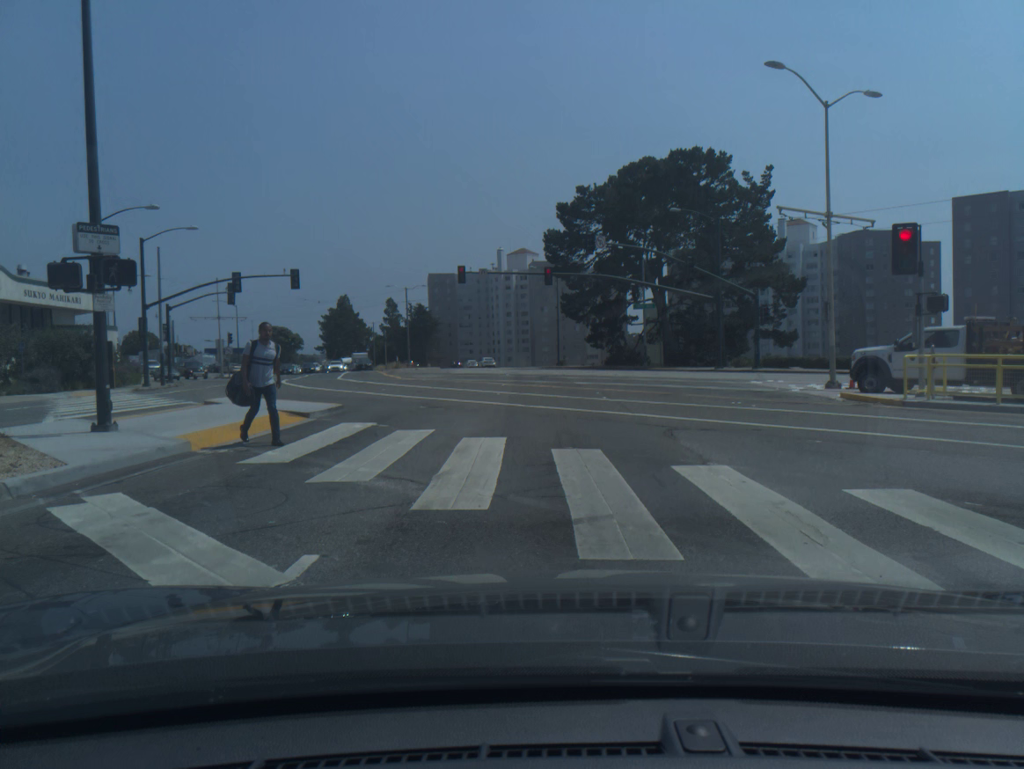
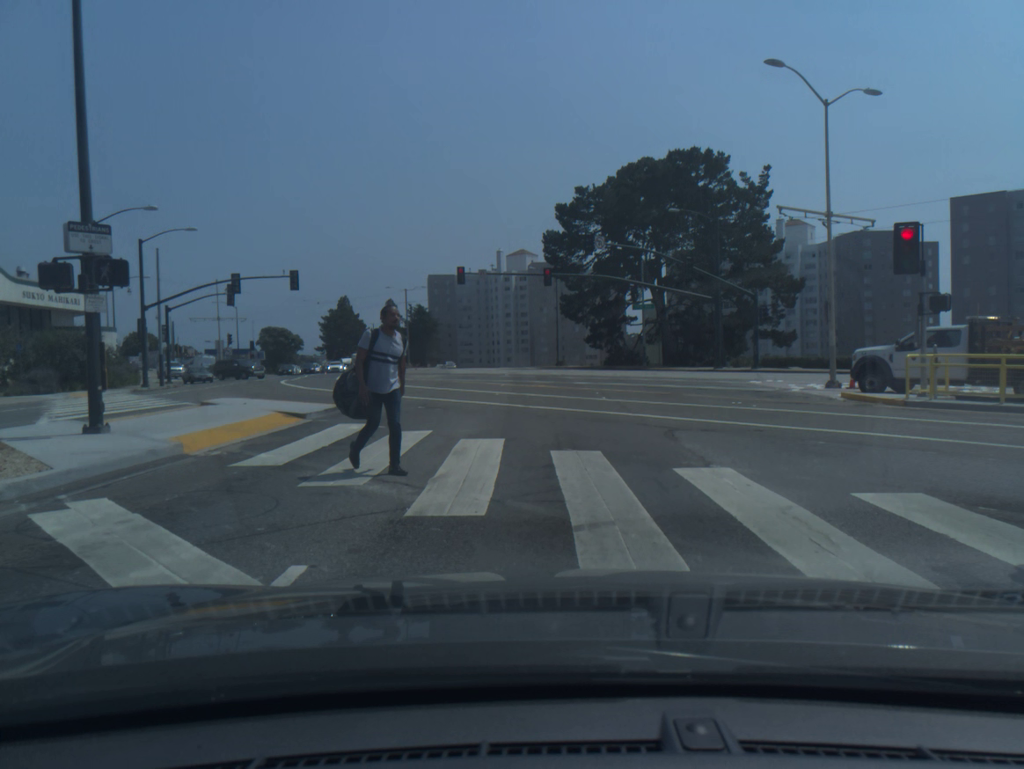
(0.0, +0.3) m; 0°
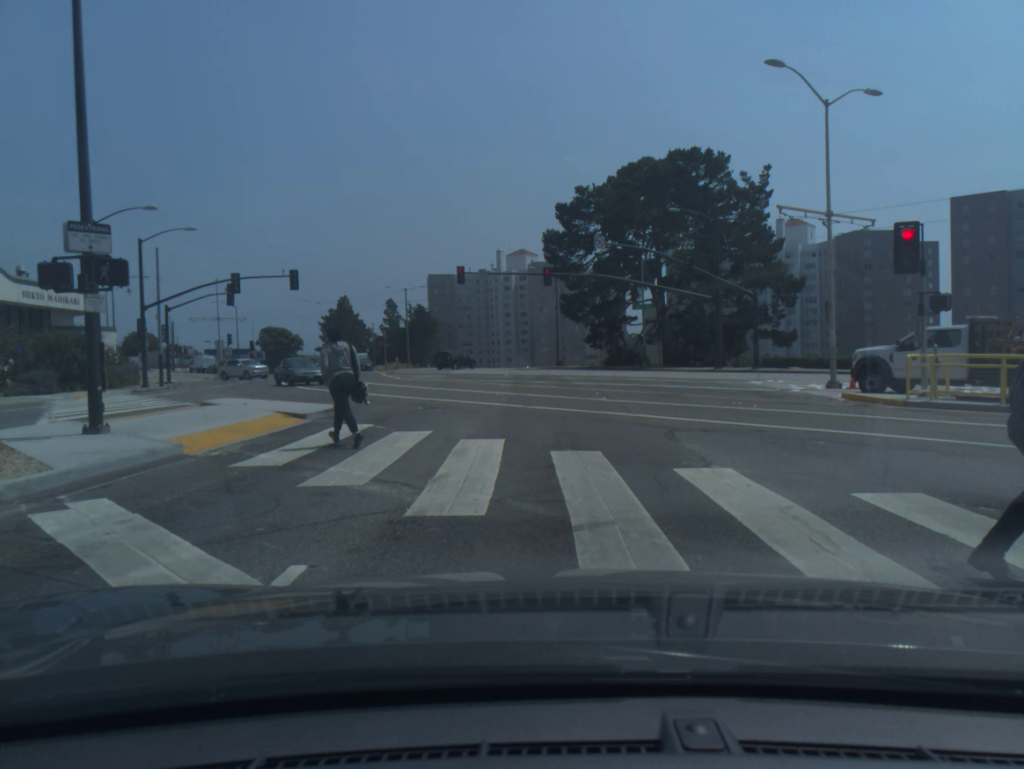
(0.0, 0.0) m; 0°
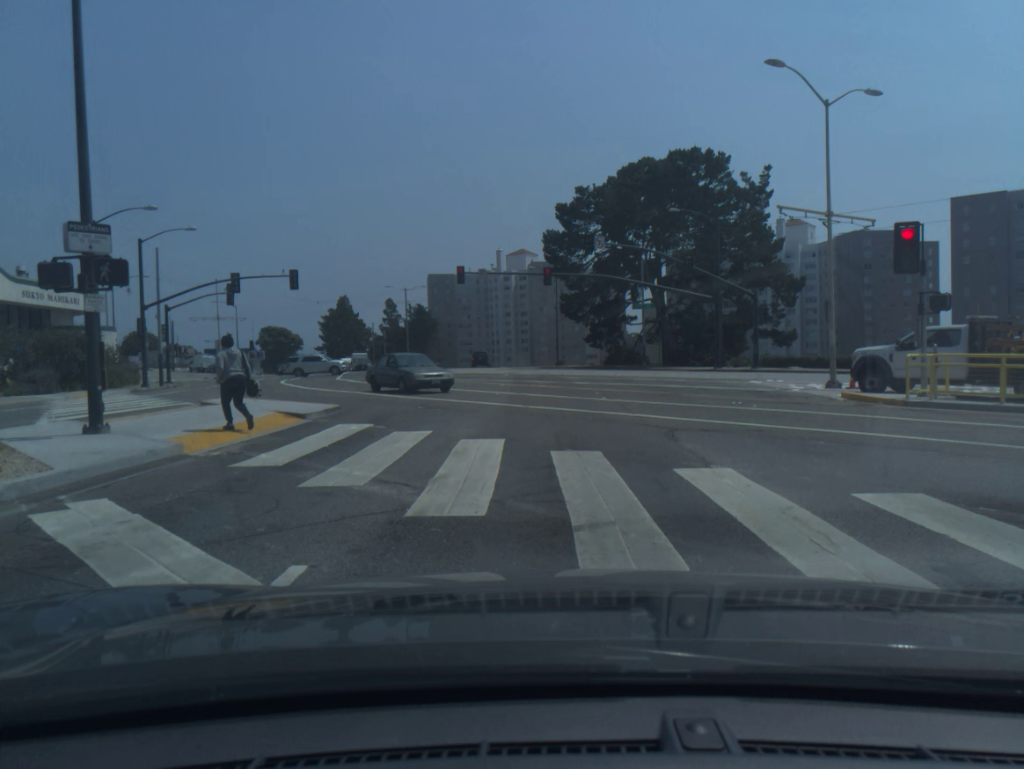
(0.0, 0.0) m; 0°
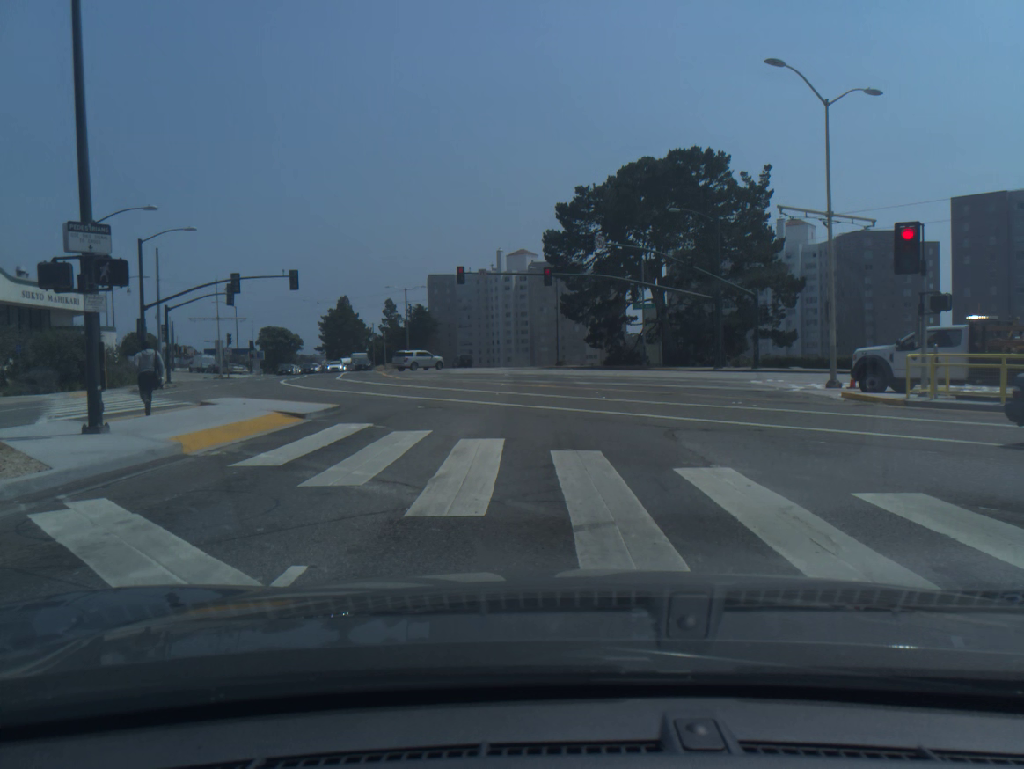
(0.0, 0.0) m; 0°
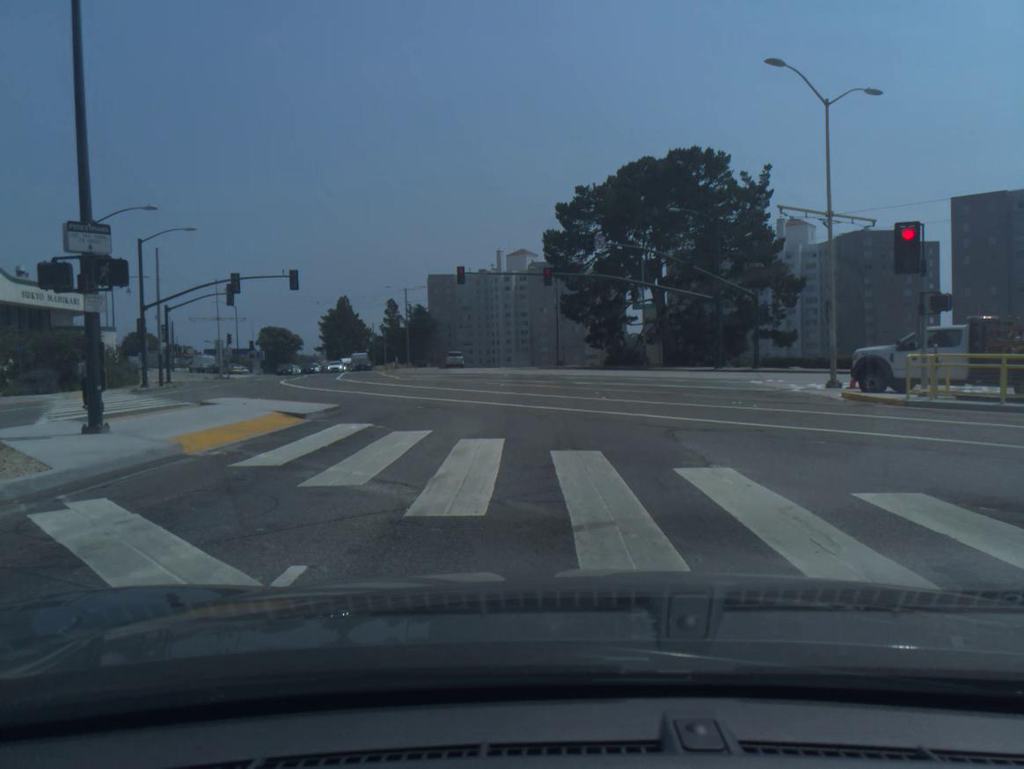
(0.0, 0.0) m; 0°
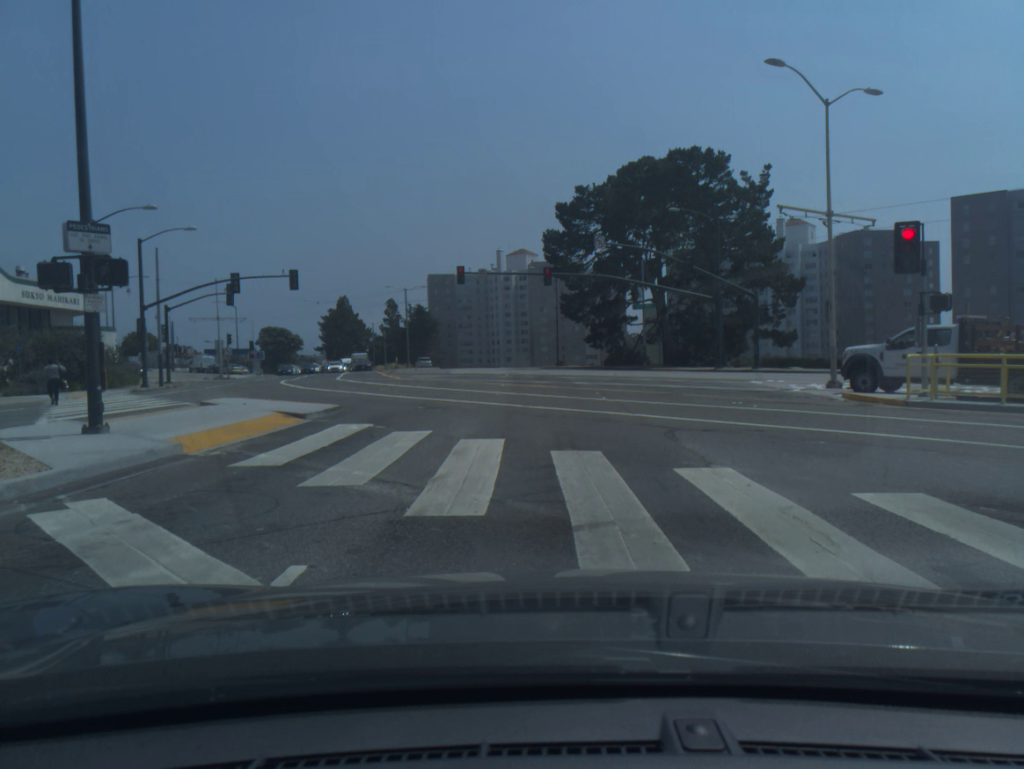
(0.0, 0.0) m; 0°
